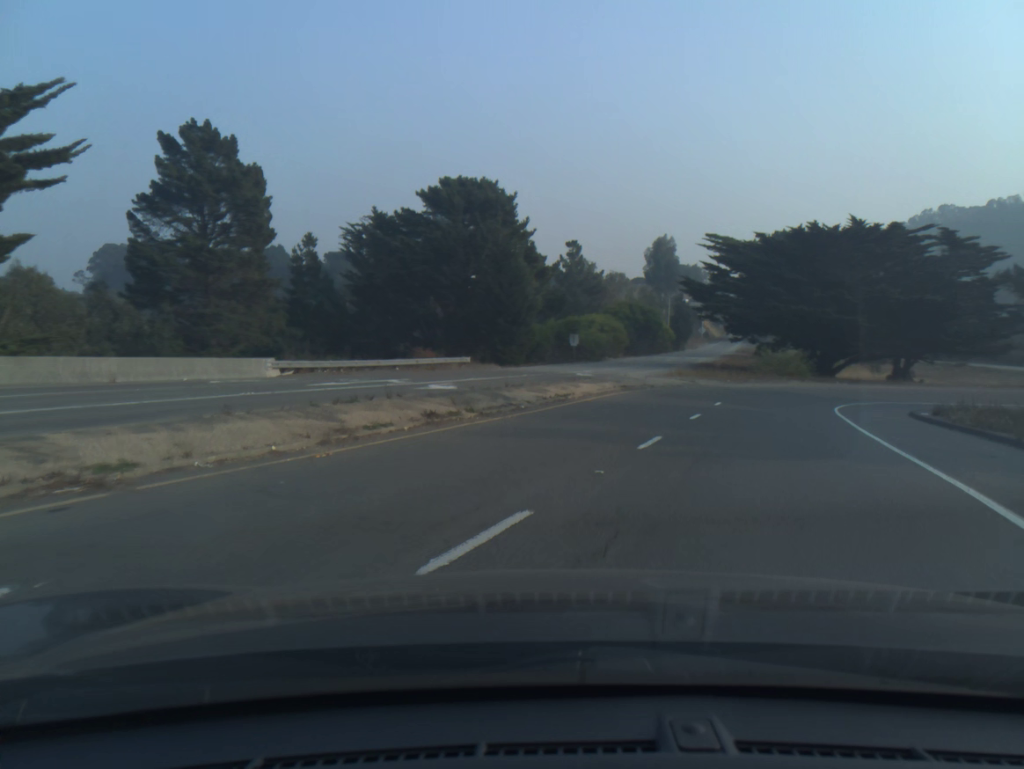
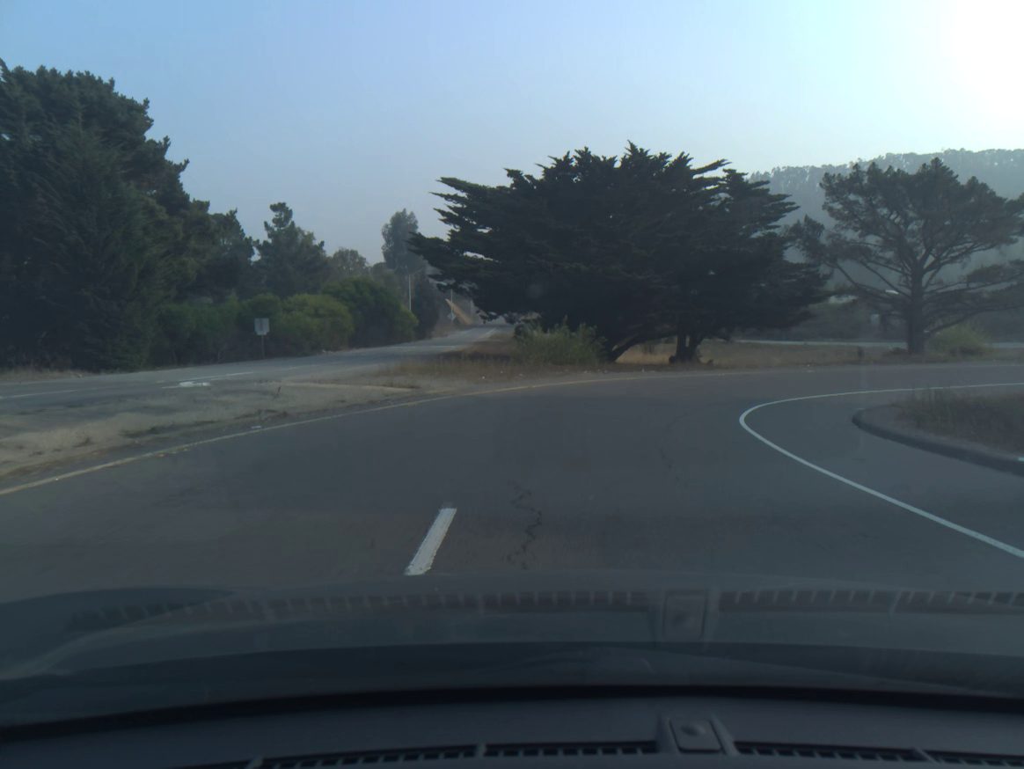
(+3.5, +21.2) m; +14°
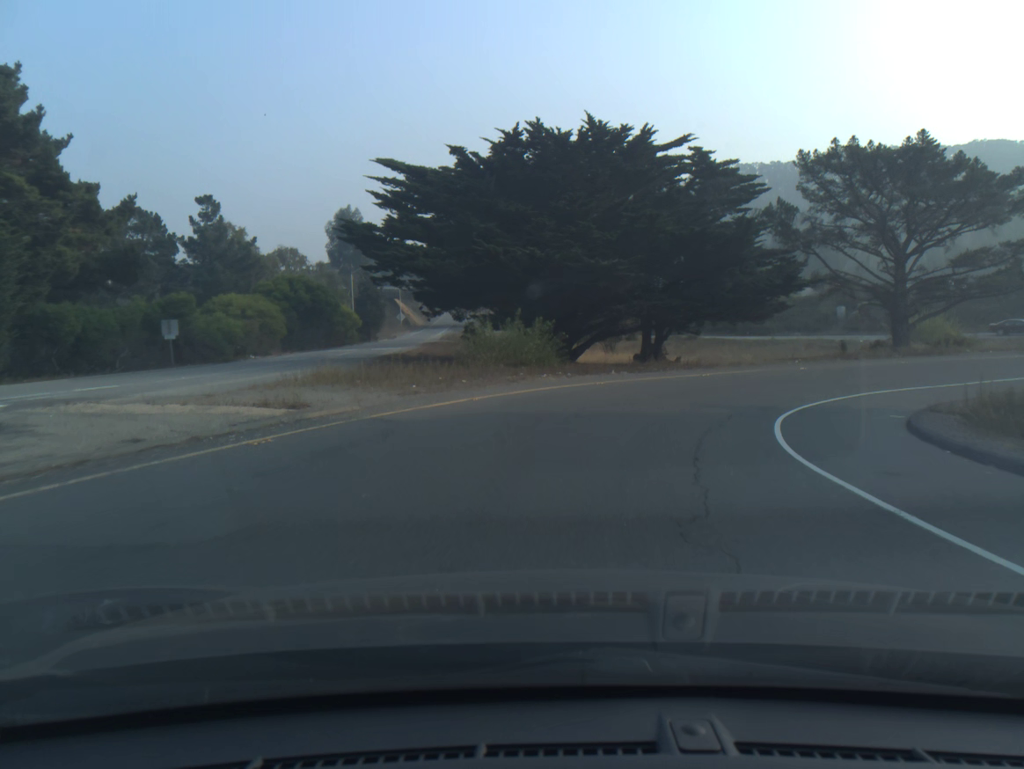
(+0.2, +6.0) m; +3°
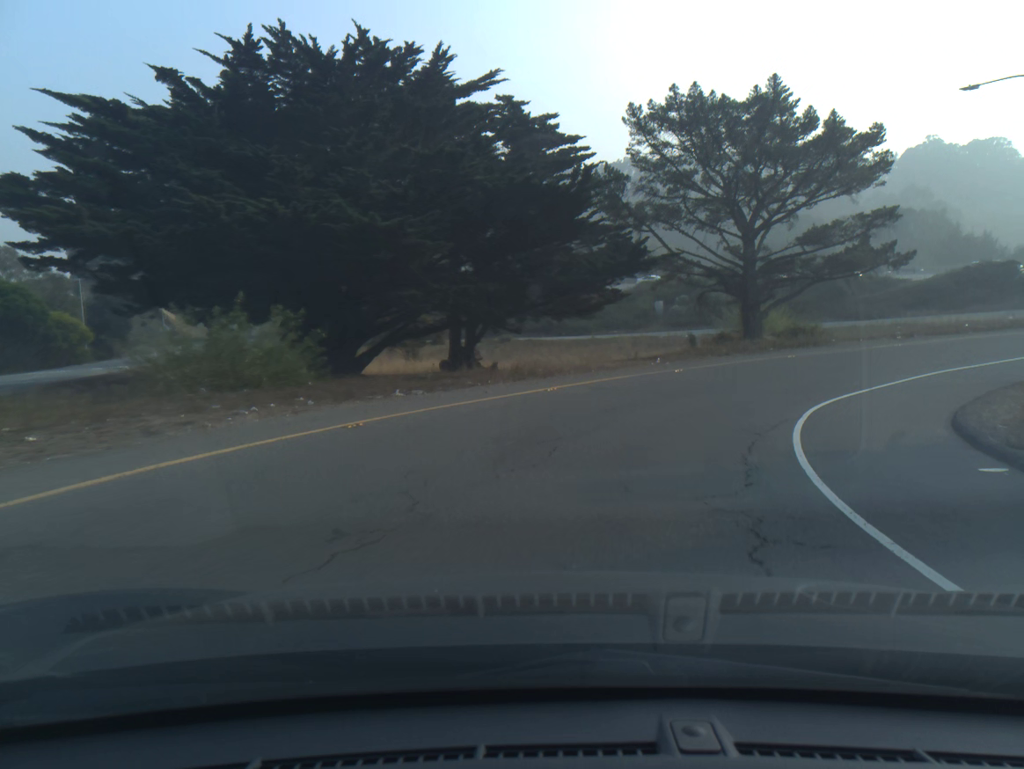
(+1.3, +12.1) m; +15°
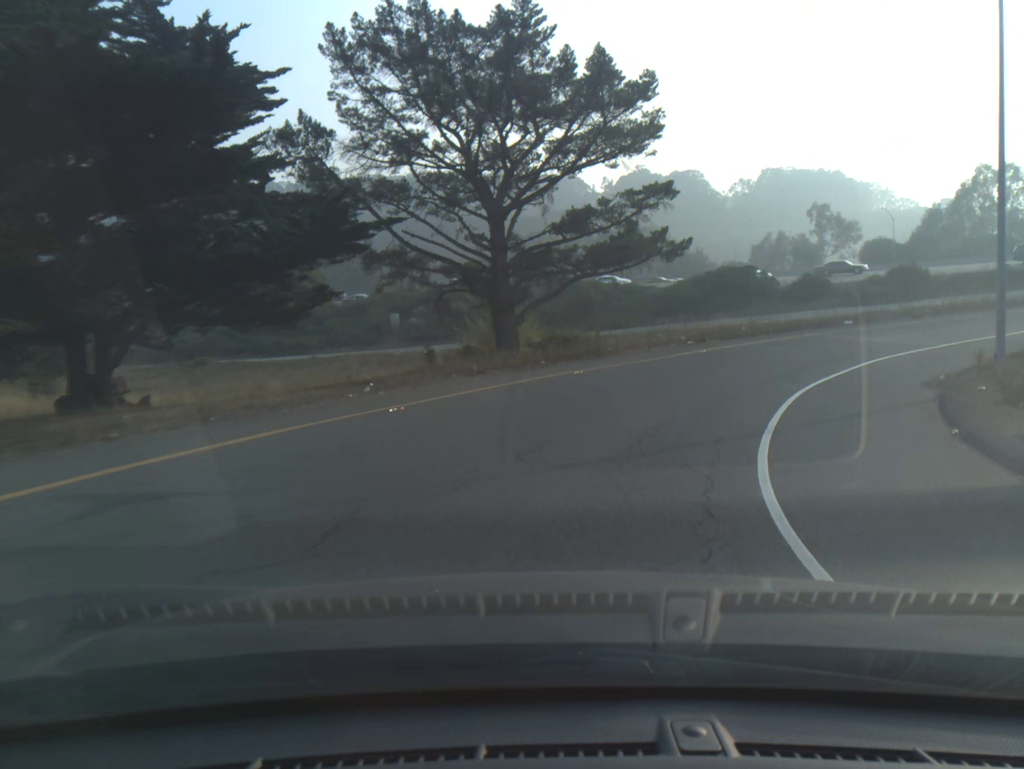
(+1.9, +12.0) m; +18°
